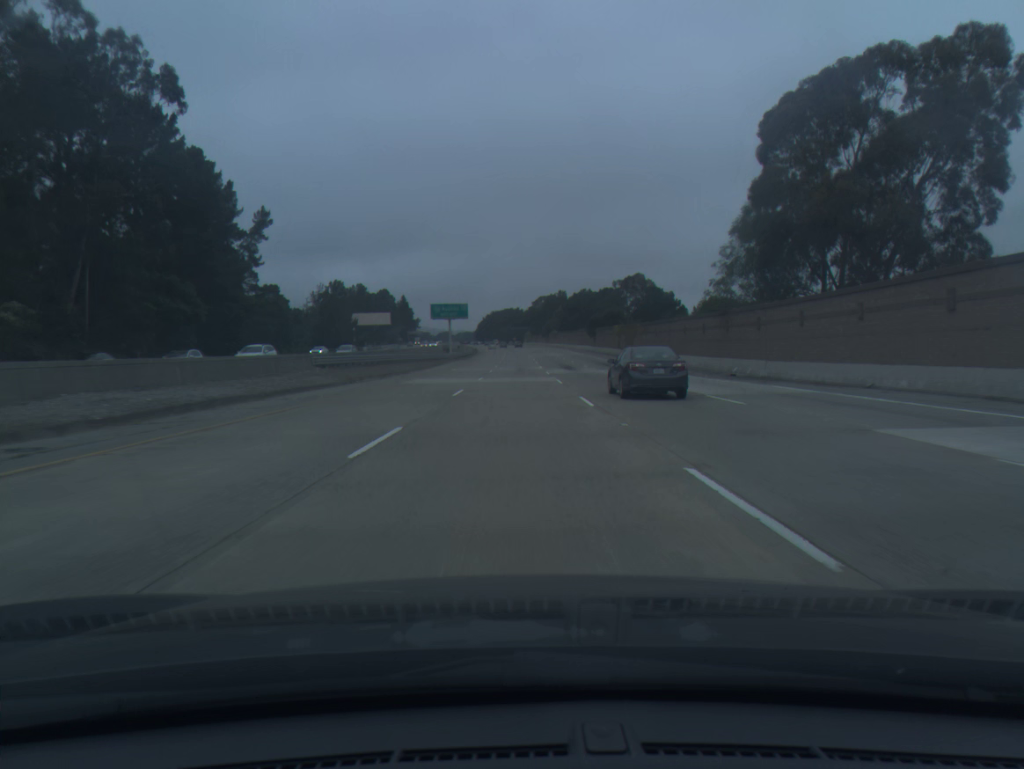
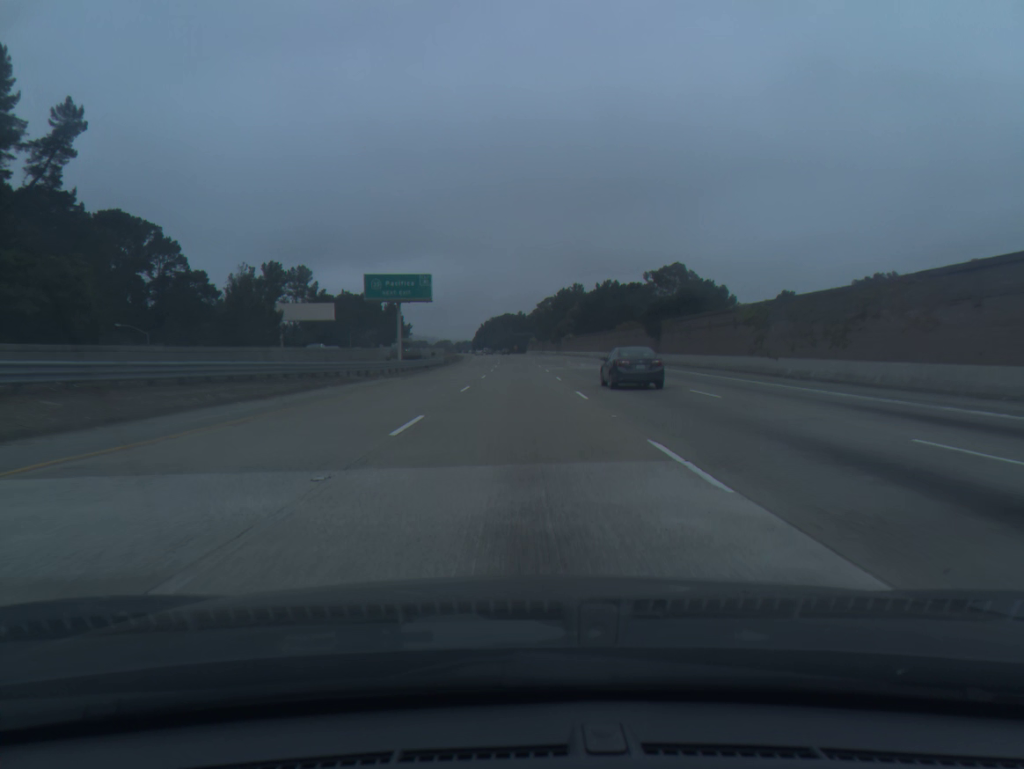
(-0.3, +55.8) m; 0°
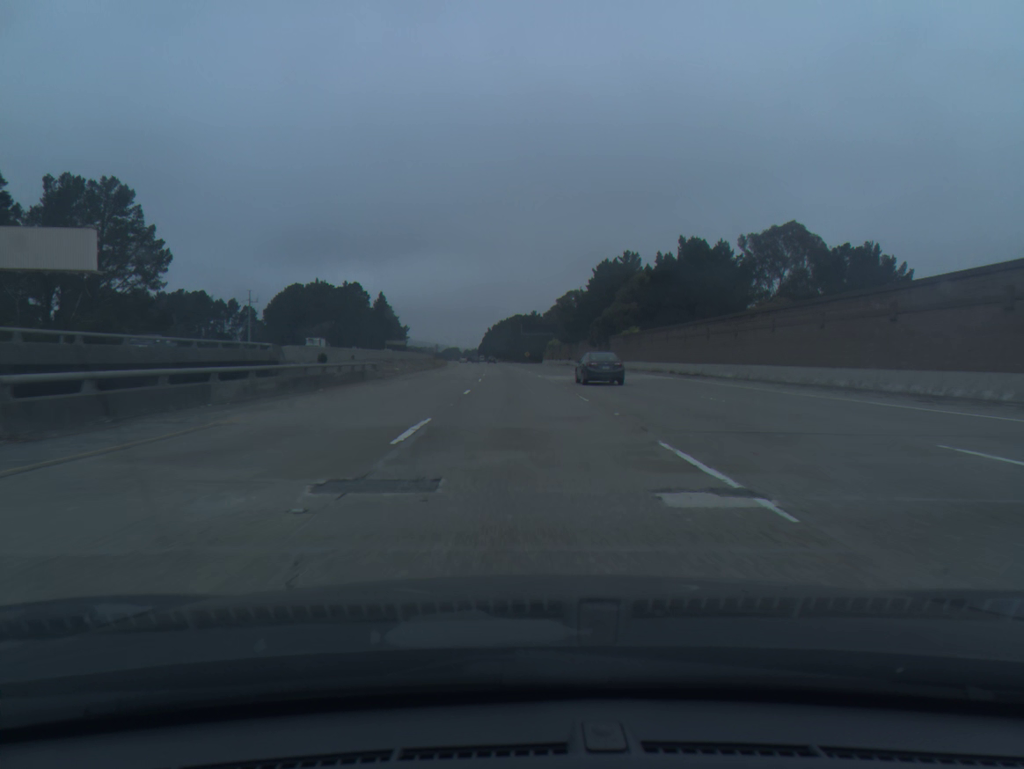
(-0.3, +74.0) m; -1°
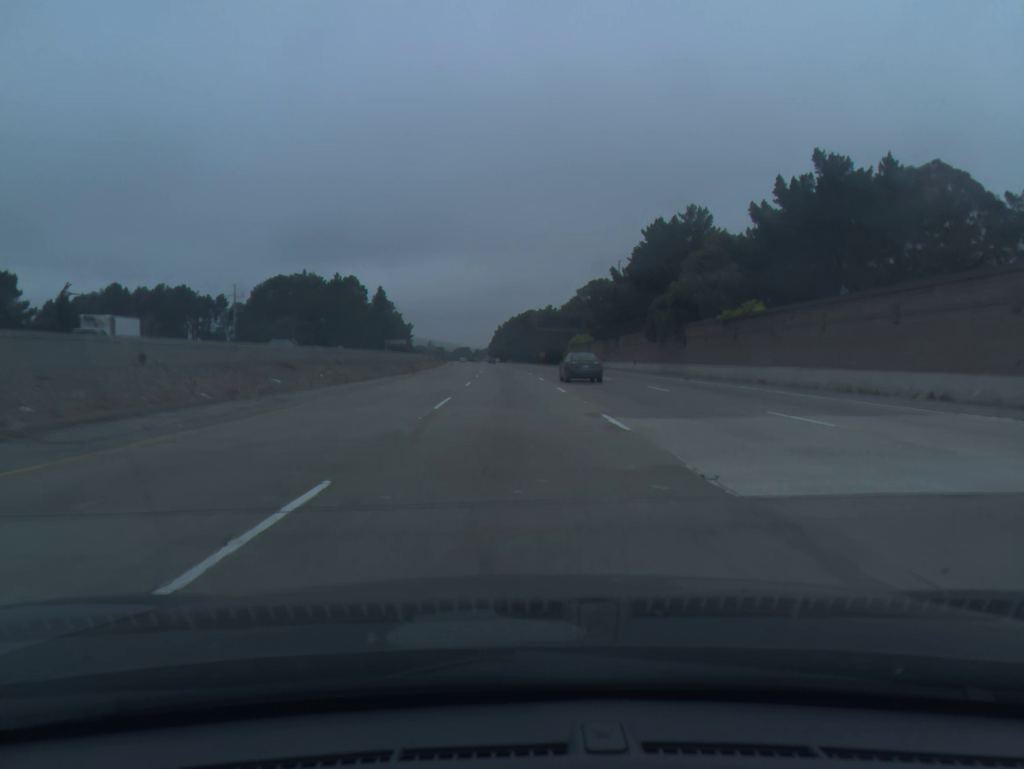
(-0.2, +36.9) m; -1°
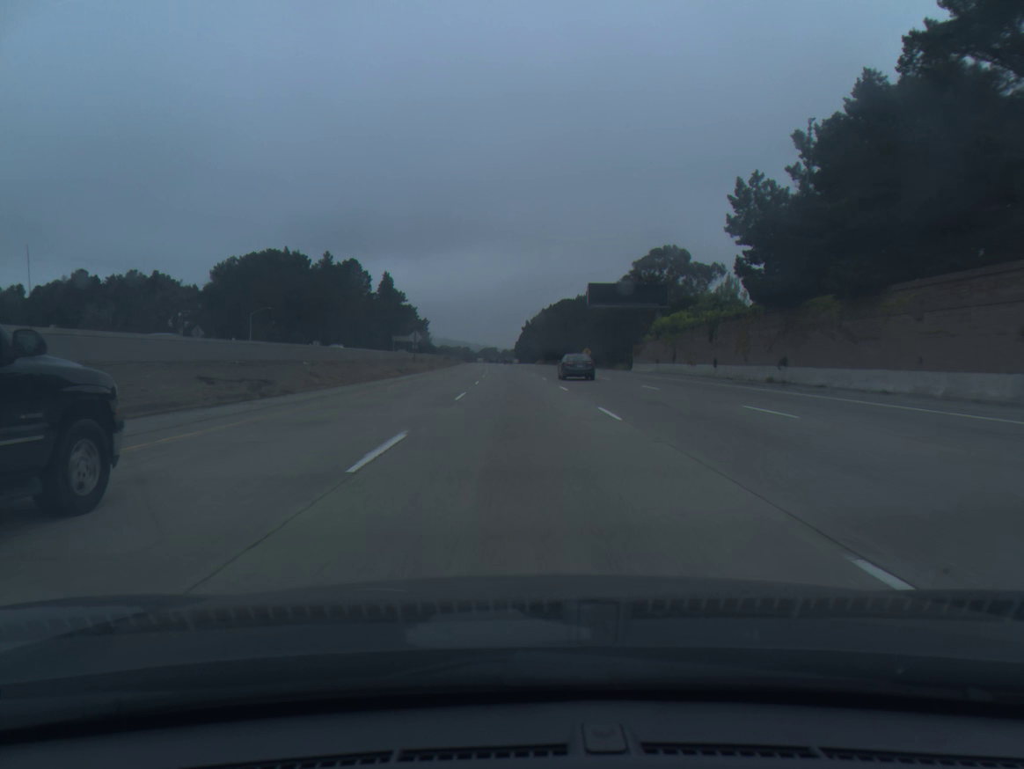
(-1.1, +55.4) m; -2°
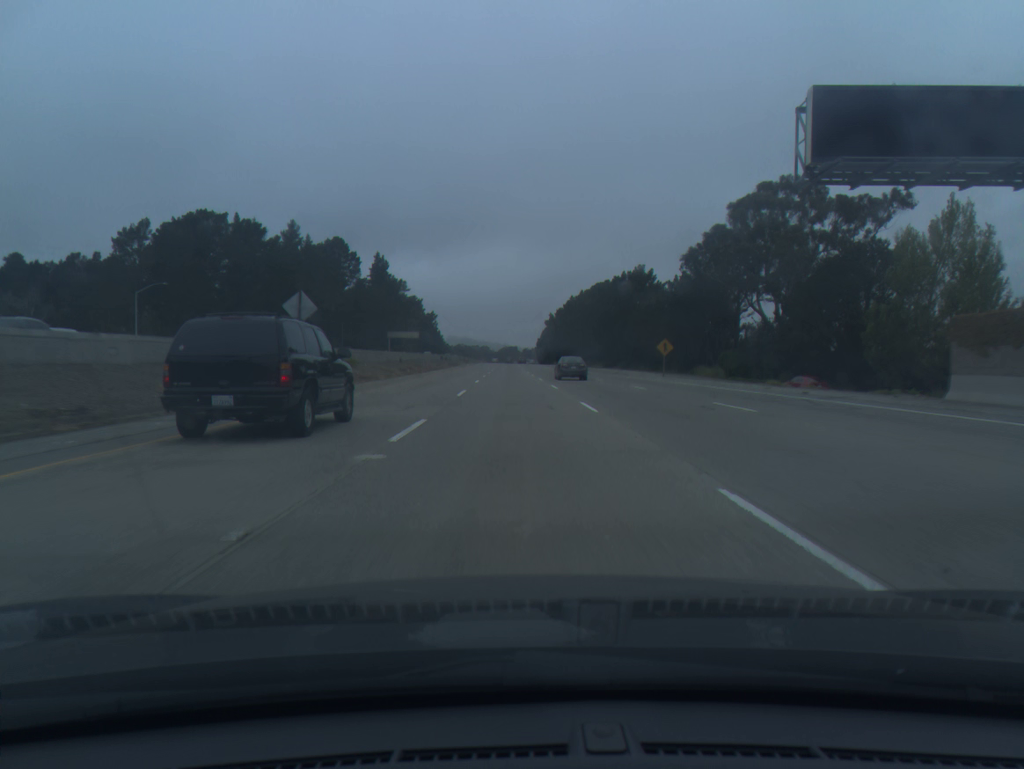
(-0.7, +55.8) m; -2°
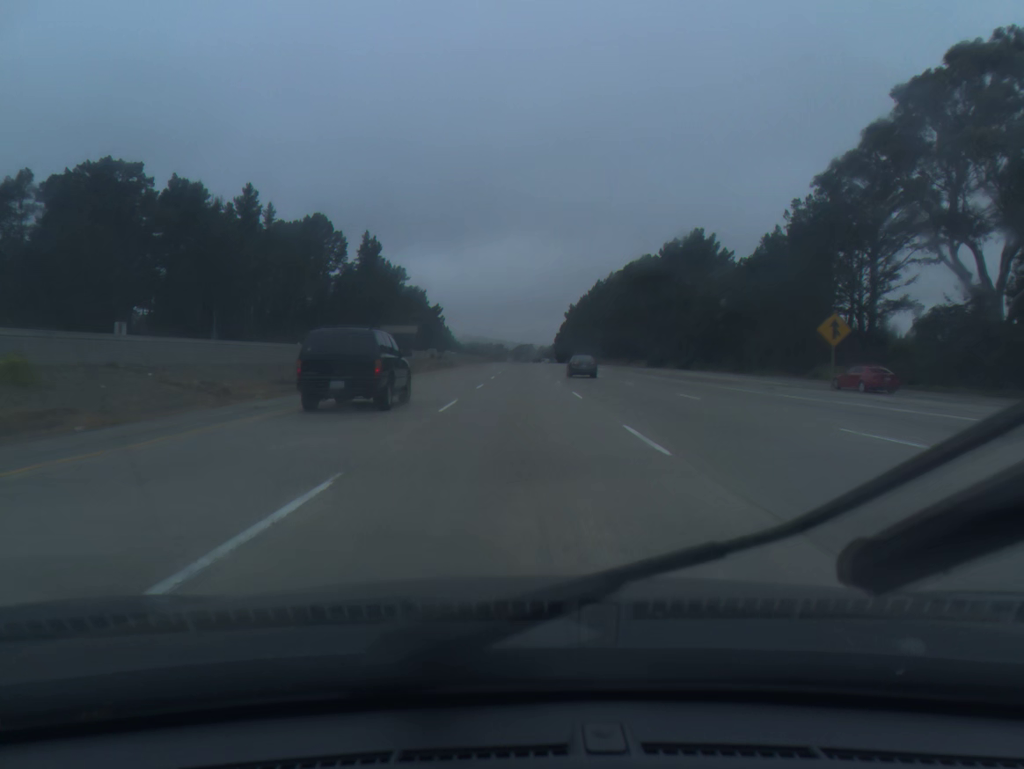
(-0.4, +37.3) m; -1°
